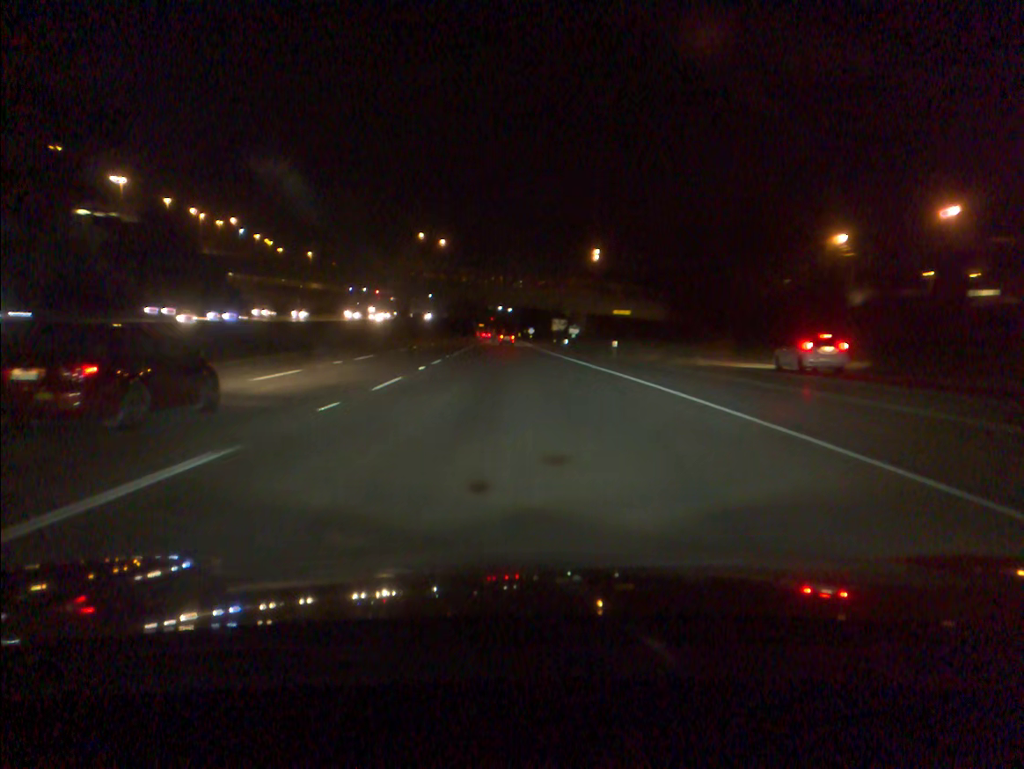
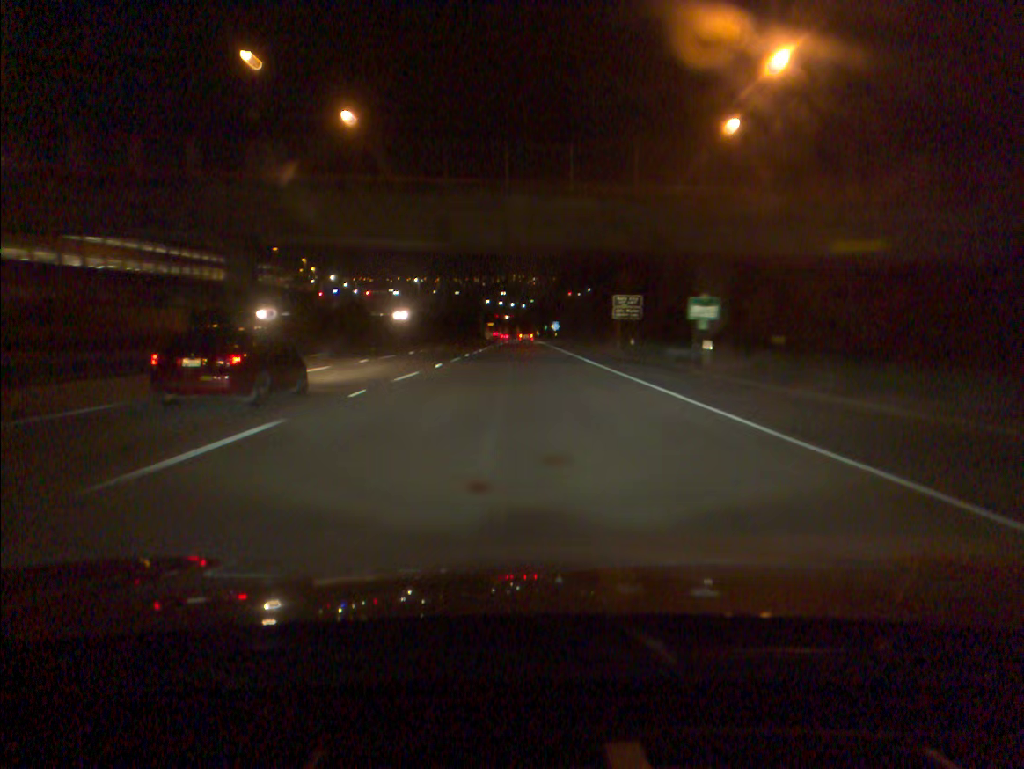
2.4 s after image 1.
(-1.2, +70.0) m; -1°
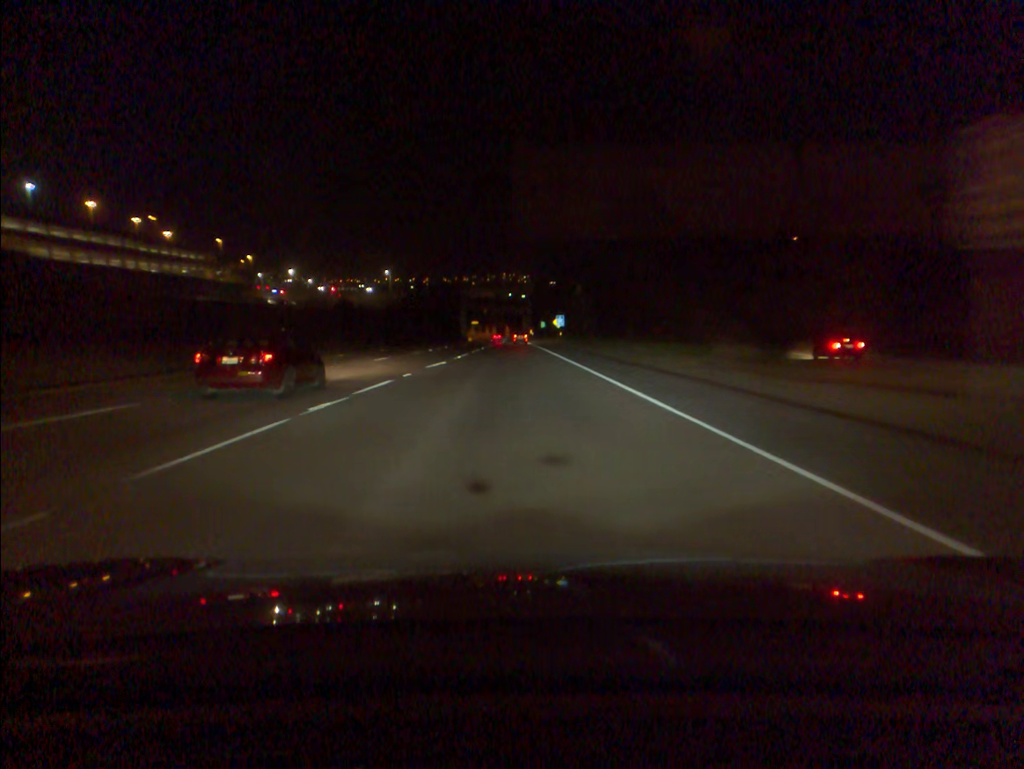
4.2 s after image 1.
(+0.3, +52.6) m; +1°
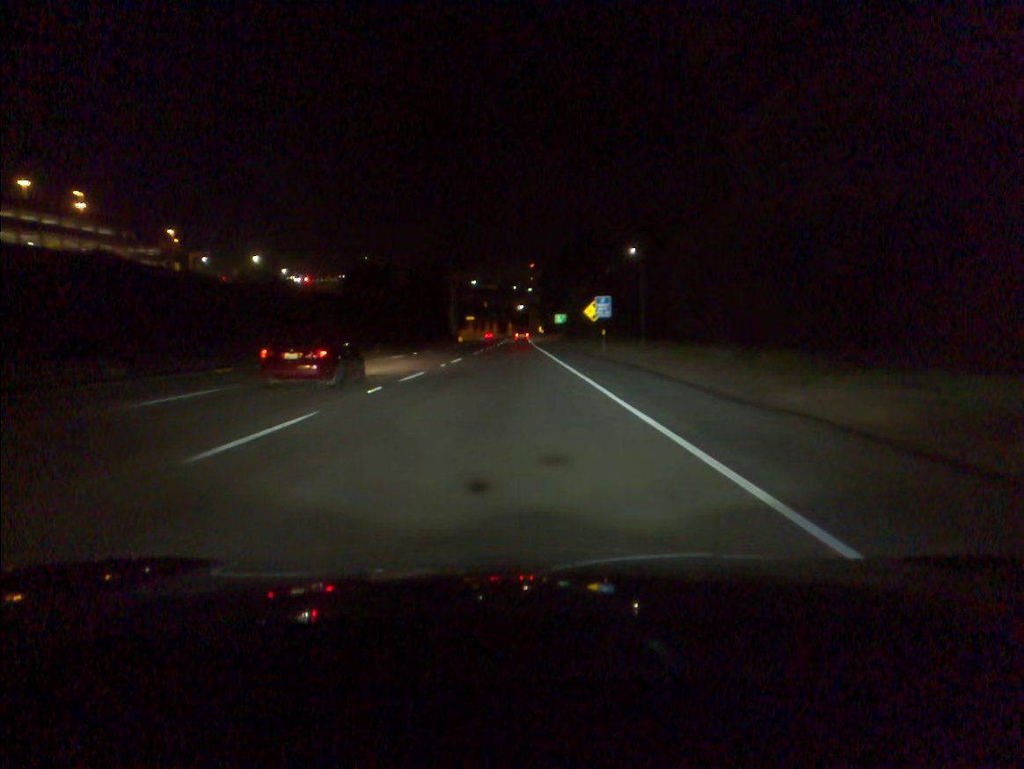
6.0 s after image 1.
(-0.2, +52.6) m; -1°
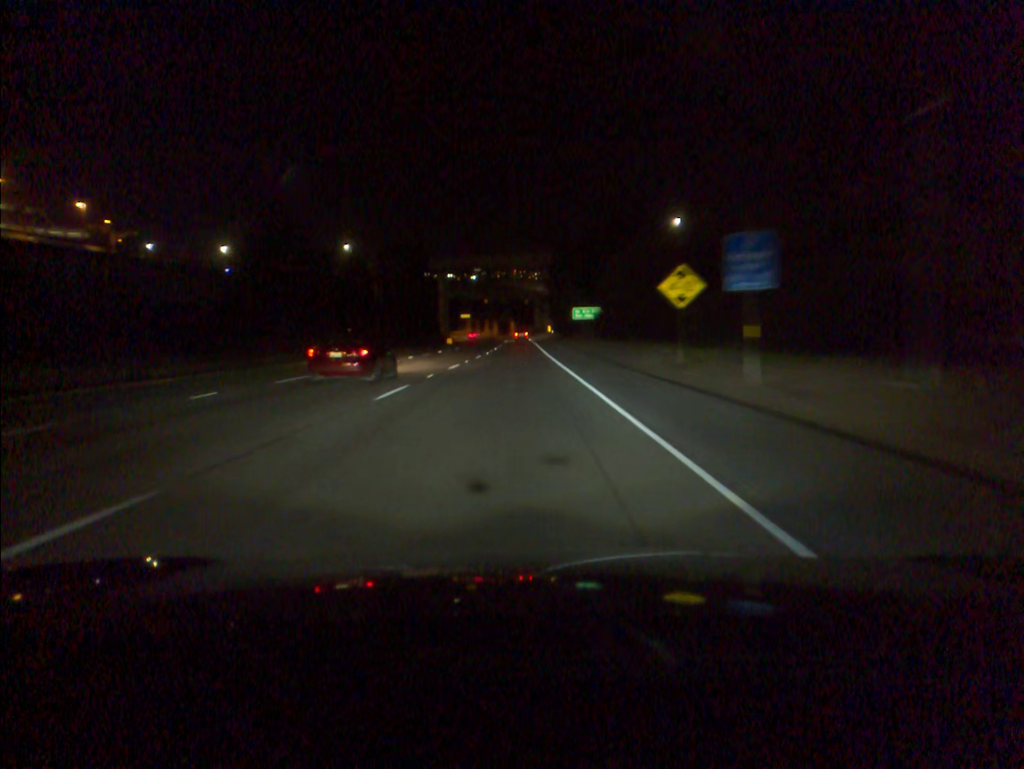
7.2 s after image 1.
(-0.1, +34.9) m; 0°
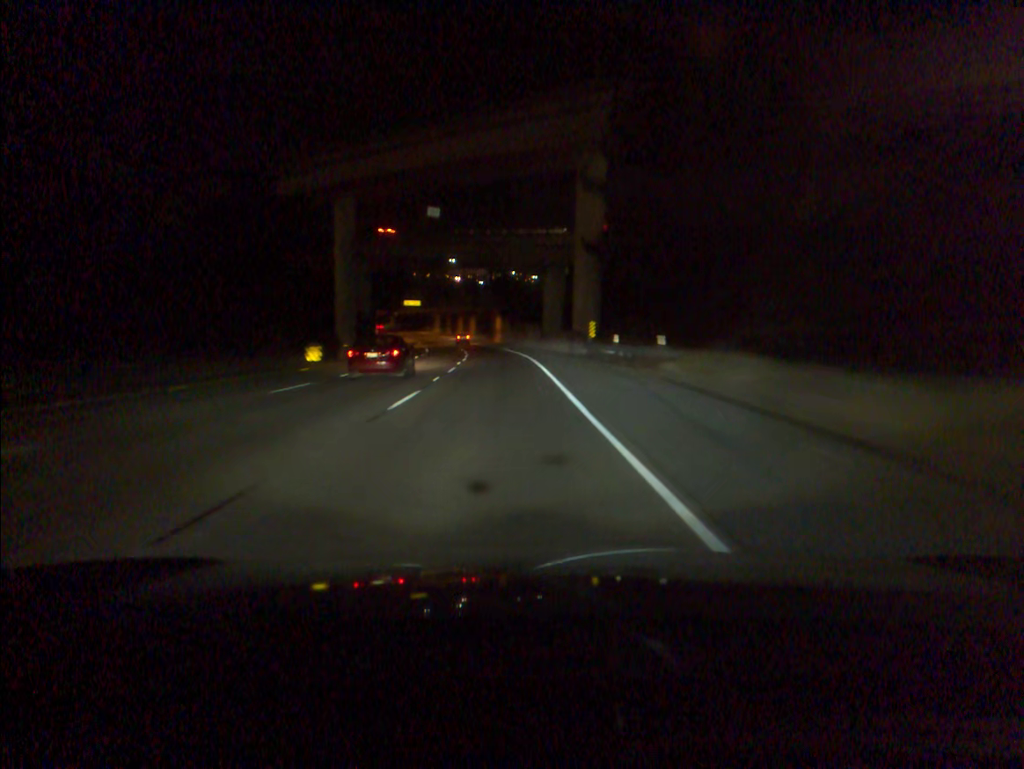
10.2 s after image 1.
(-0.1, +87.6) m; 0°
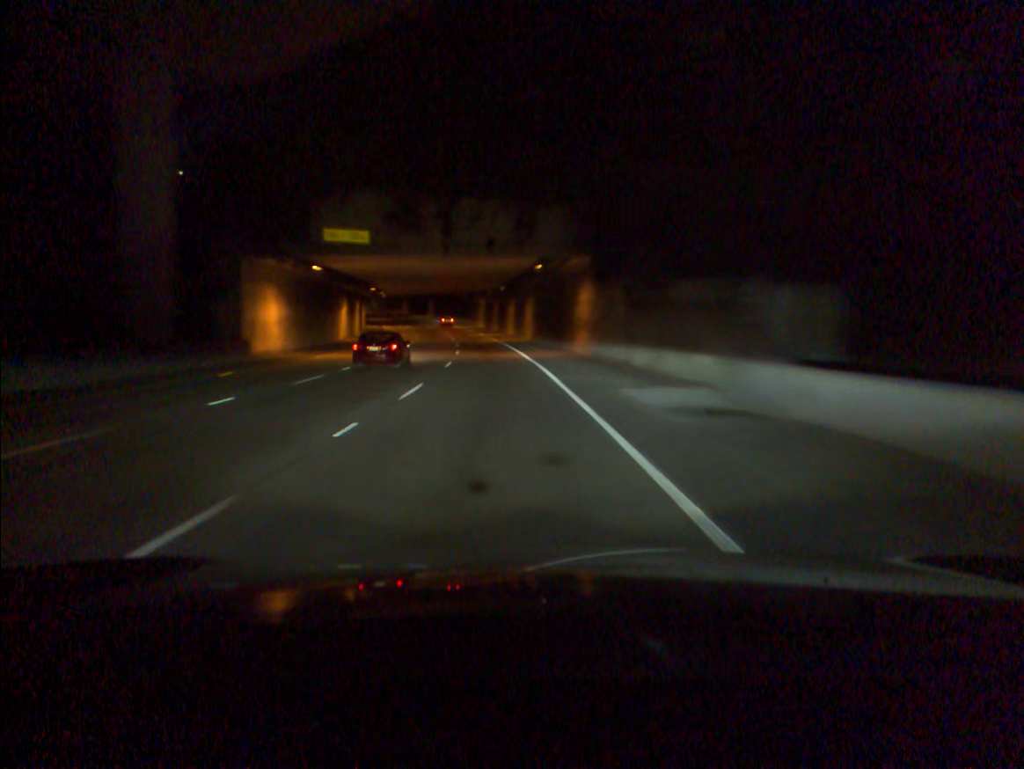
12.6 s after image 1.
(-2.8, +69.5) m; -5°
